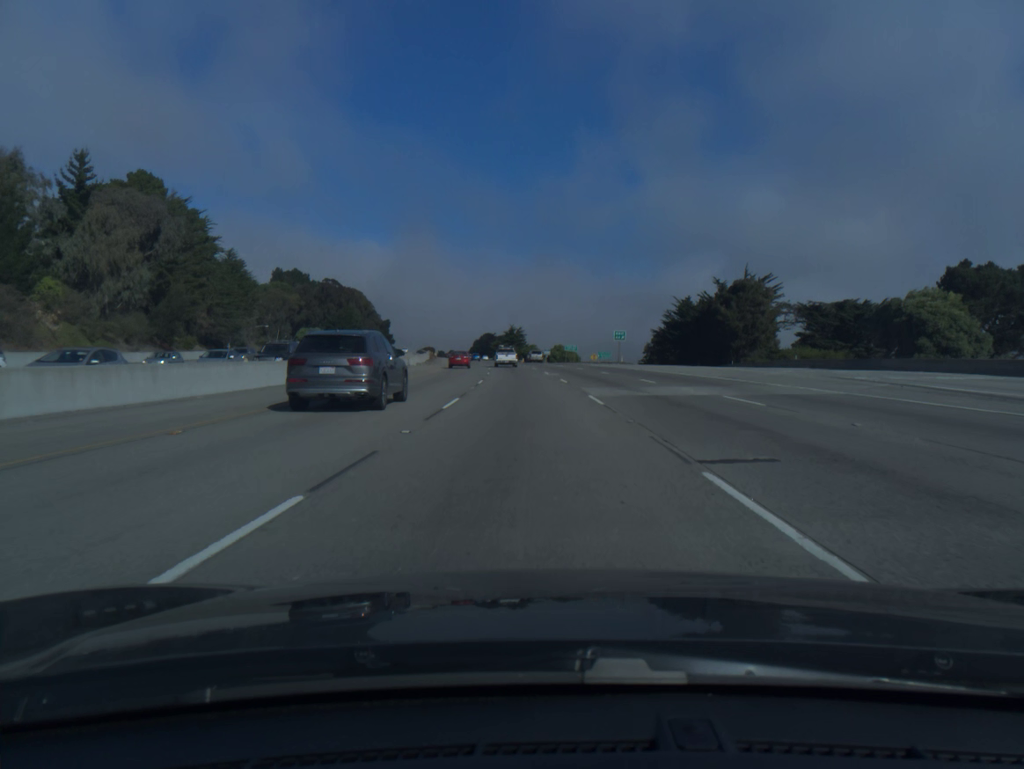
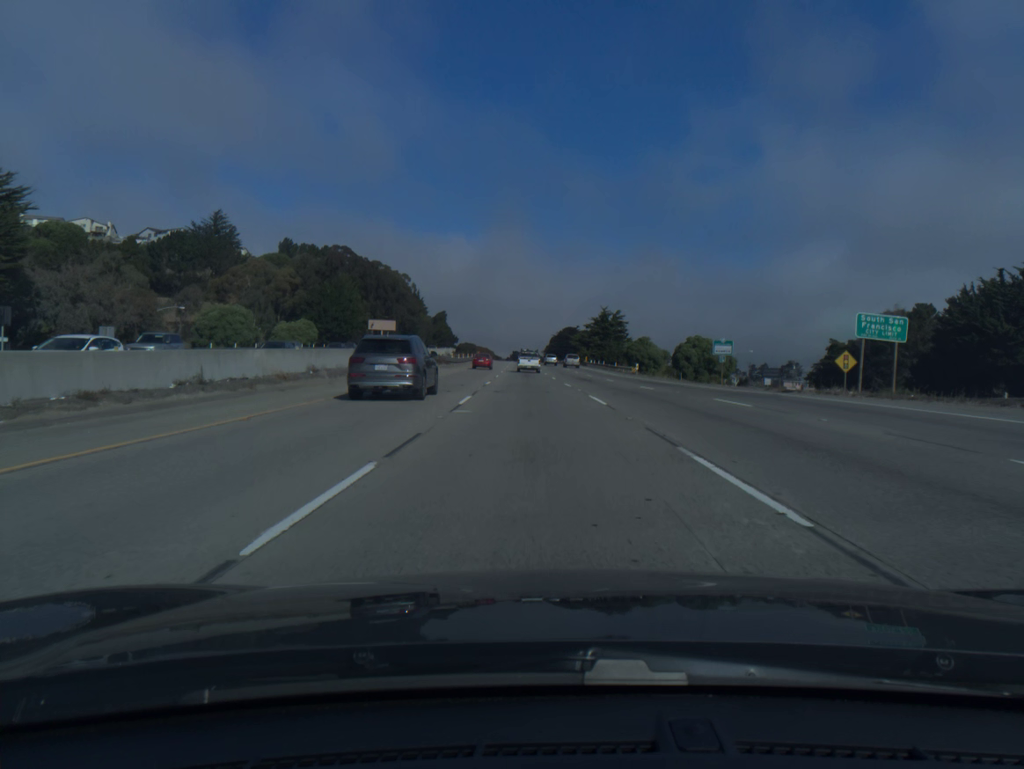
(-5.5, +99.8) m; -6°
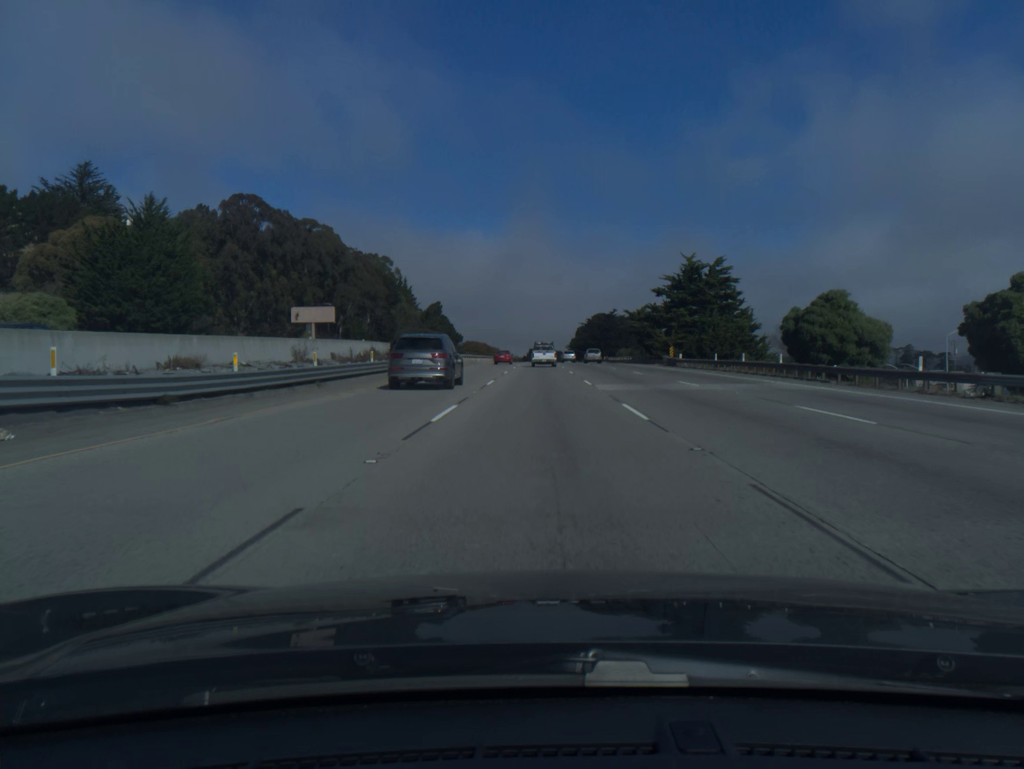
(-1.8, +79.6) m; -1°
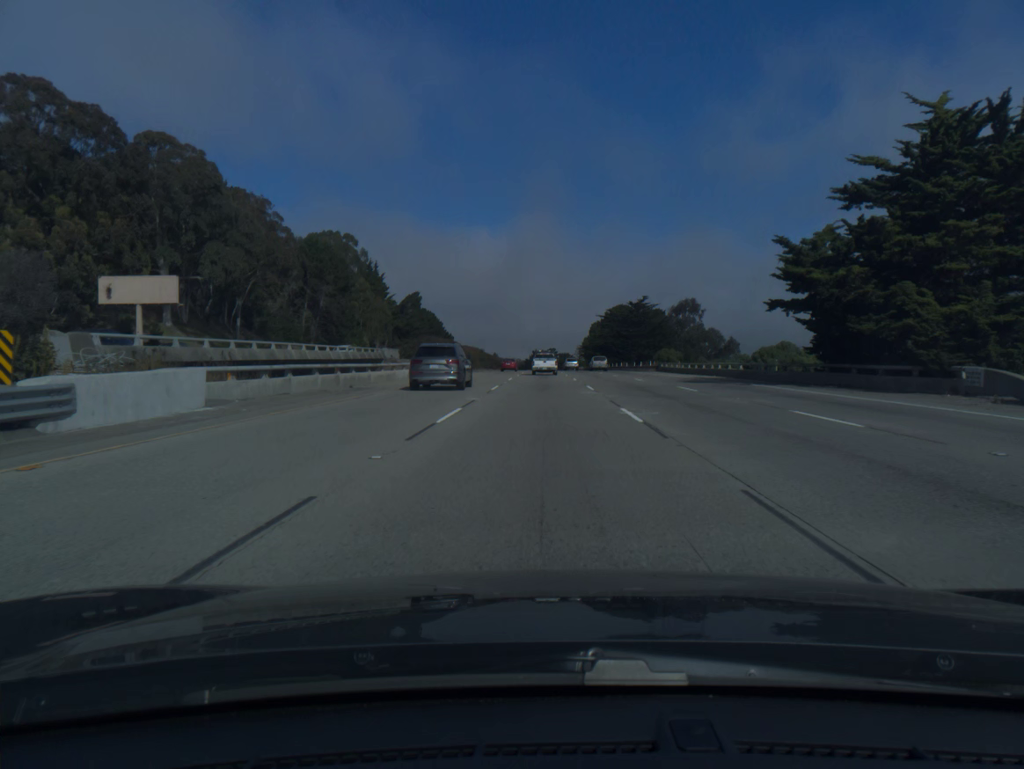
(0.0, +57.8) m; 0°
